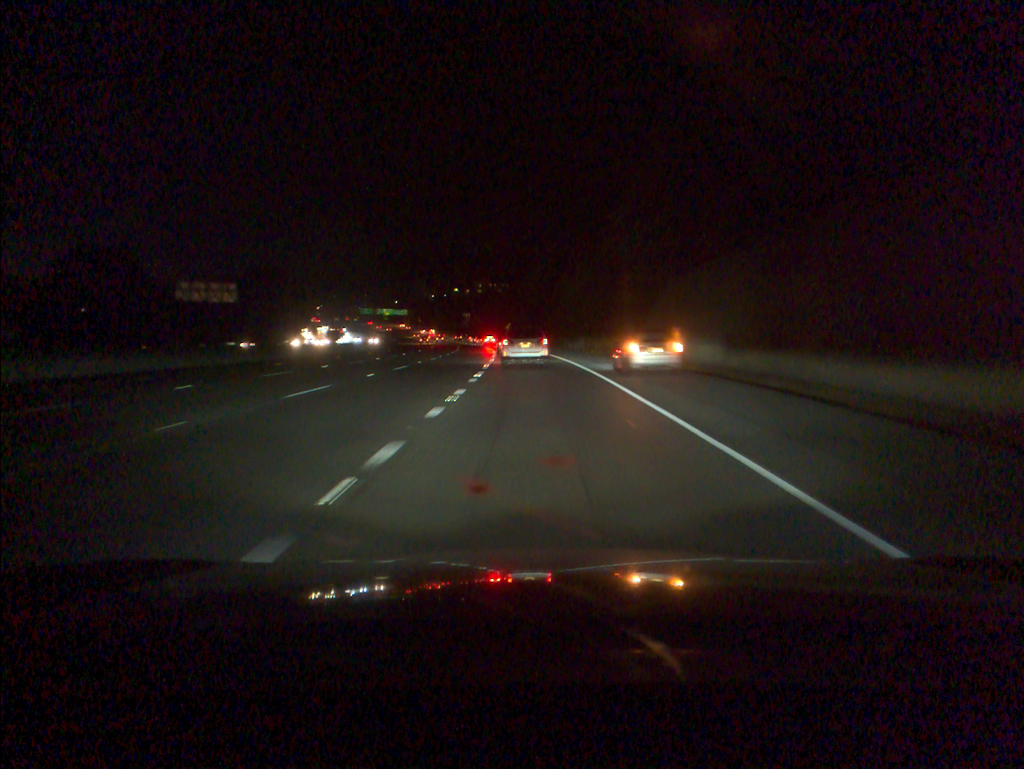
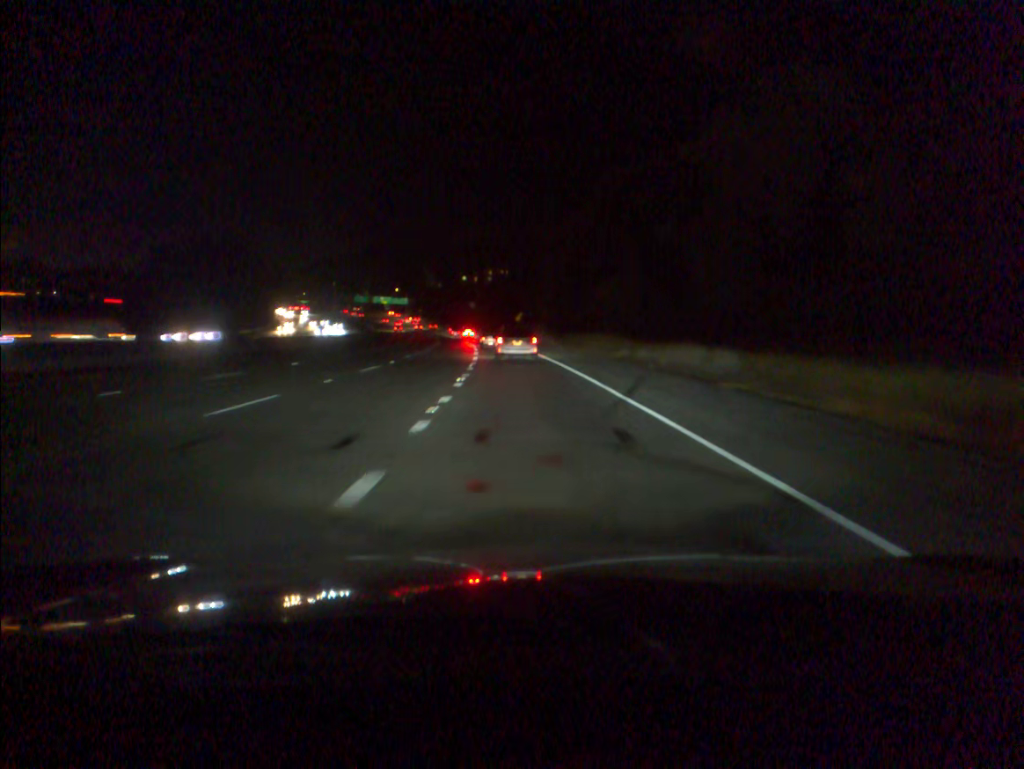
(-0.5, +46.9) m; -1°
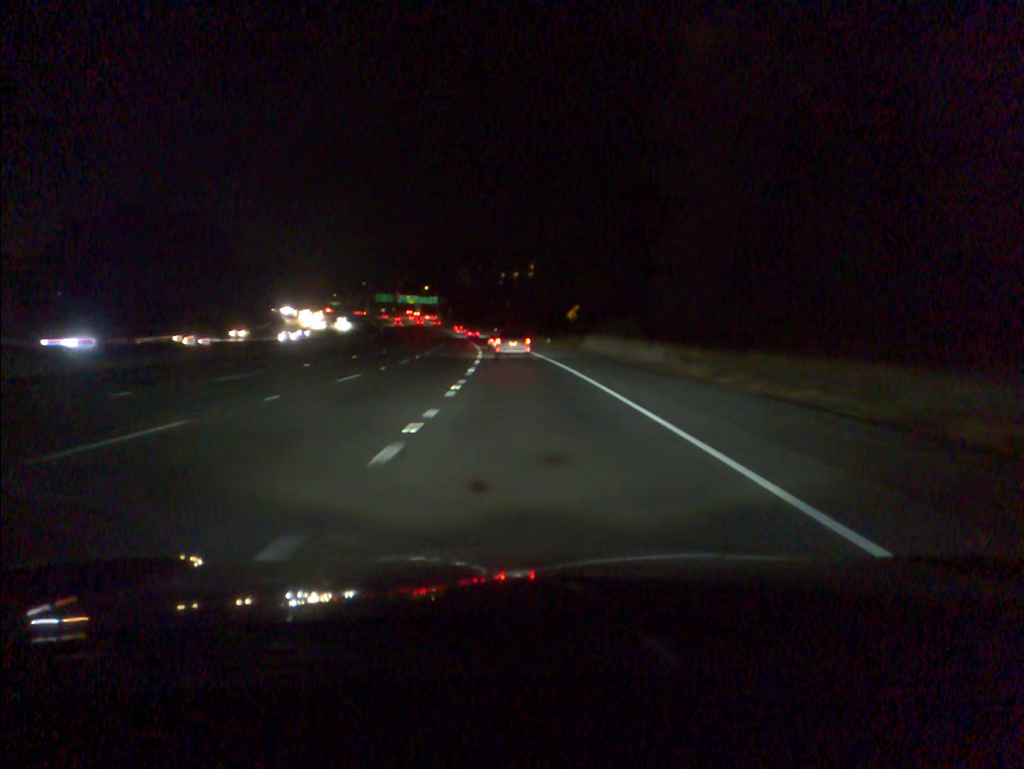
(-1.3, +47.2) m; -3°
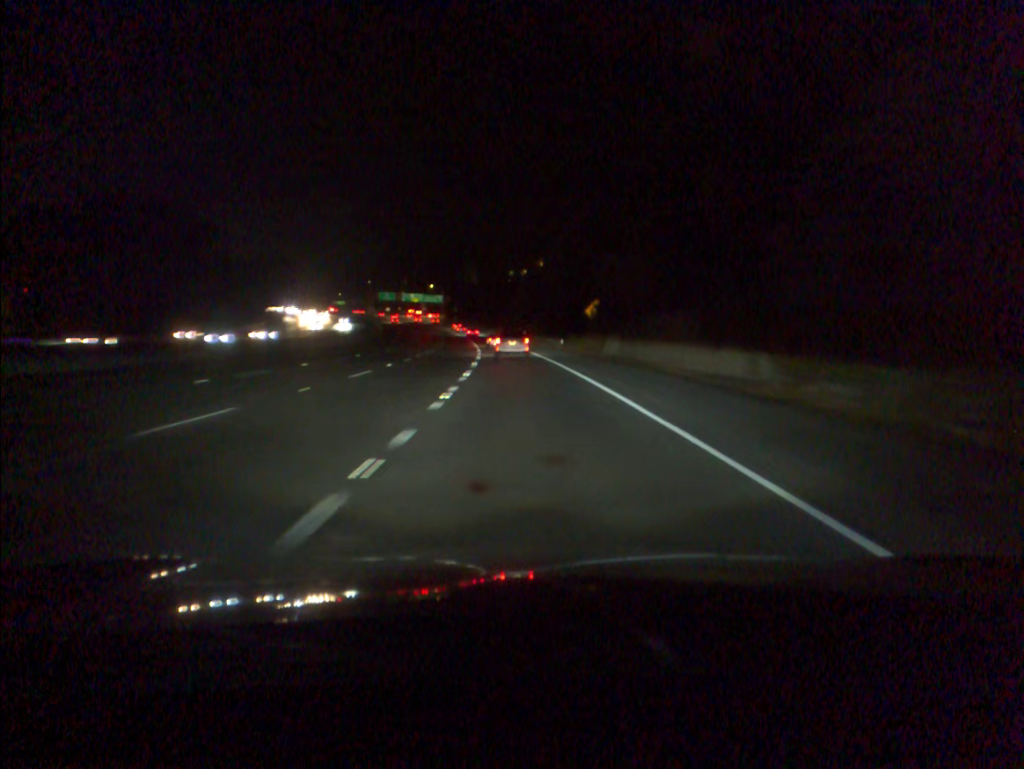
(-0.1, +12.2) m; -1°
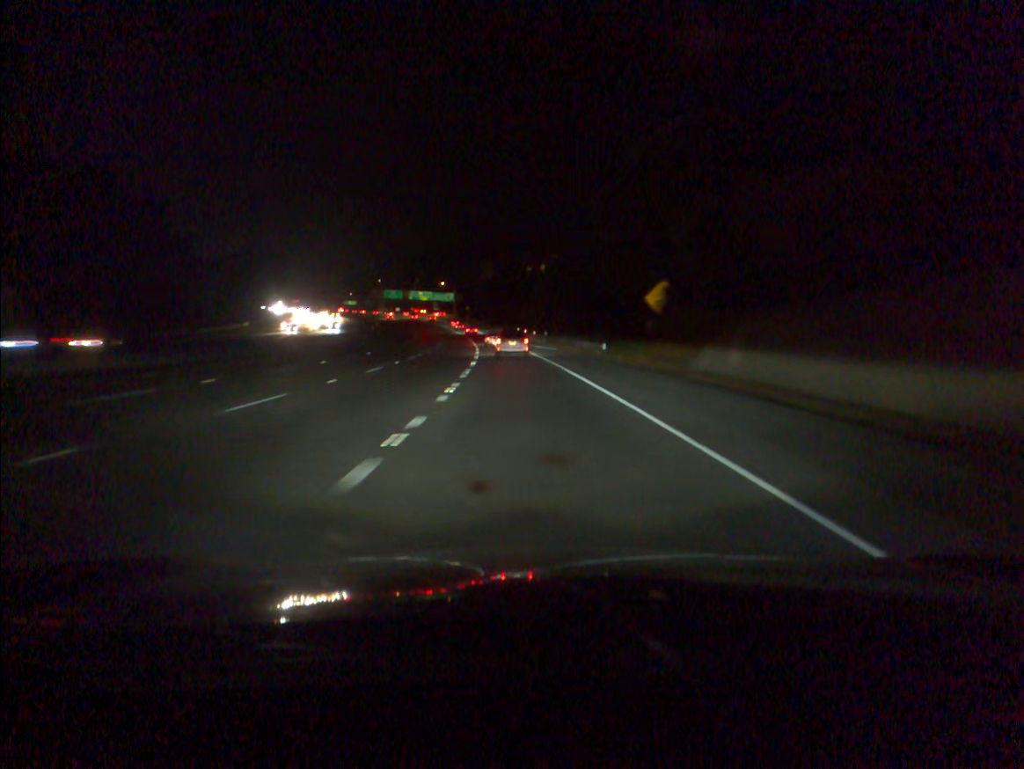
(-0.3, +25.0) m; -1°
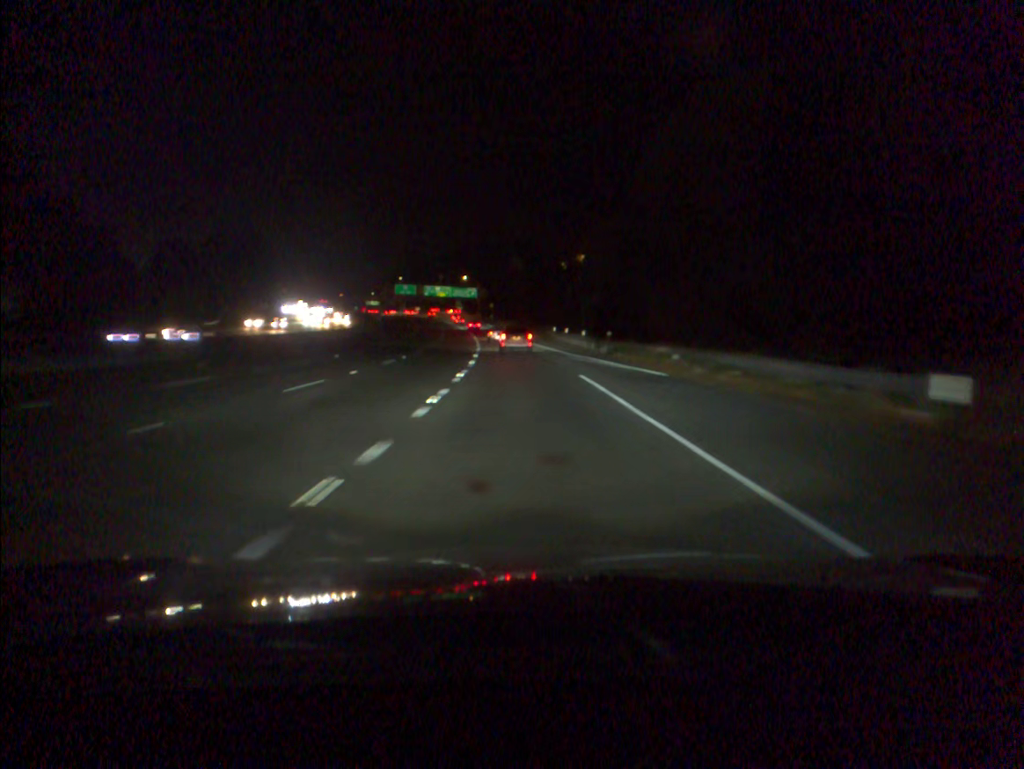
(-0.7, +39.1) m; -2°
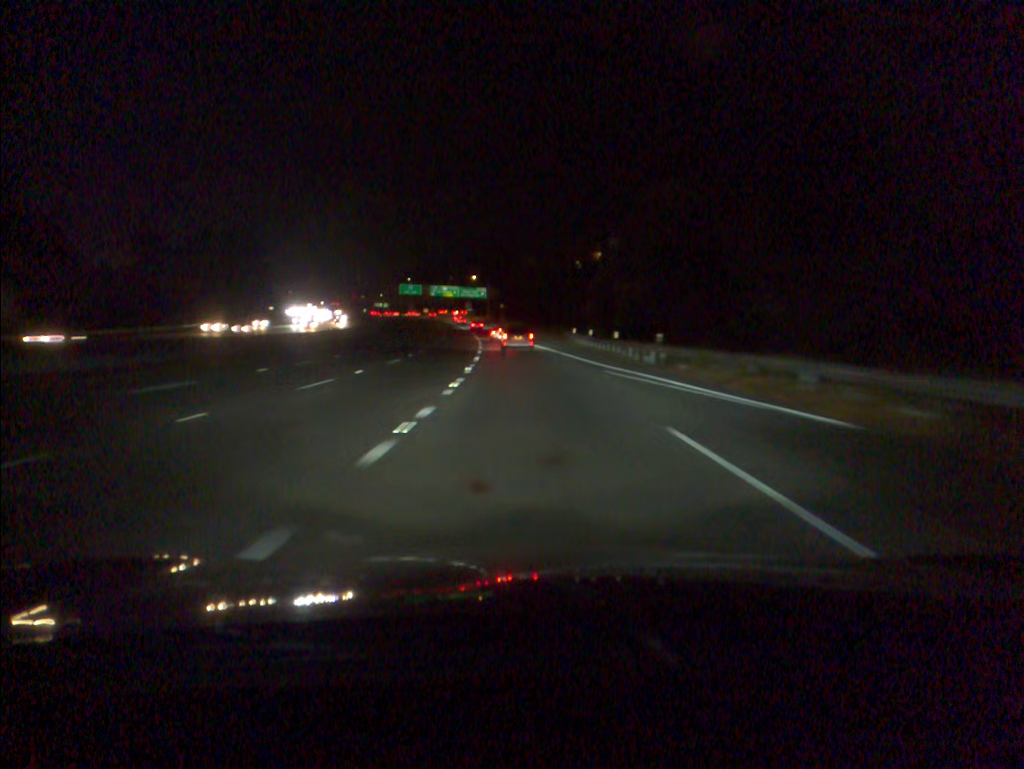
(-0.1, +13.4) m; -1°
